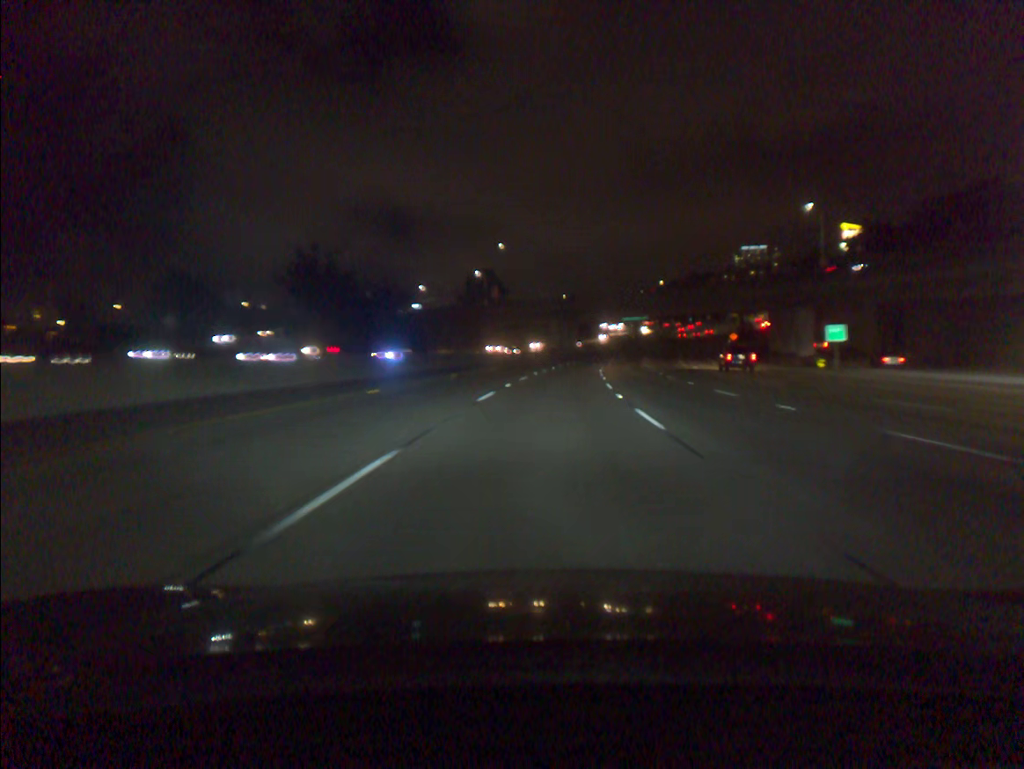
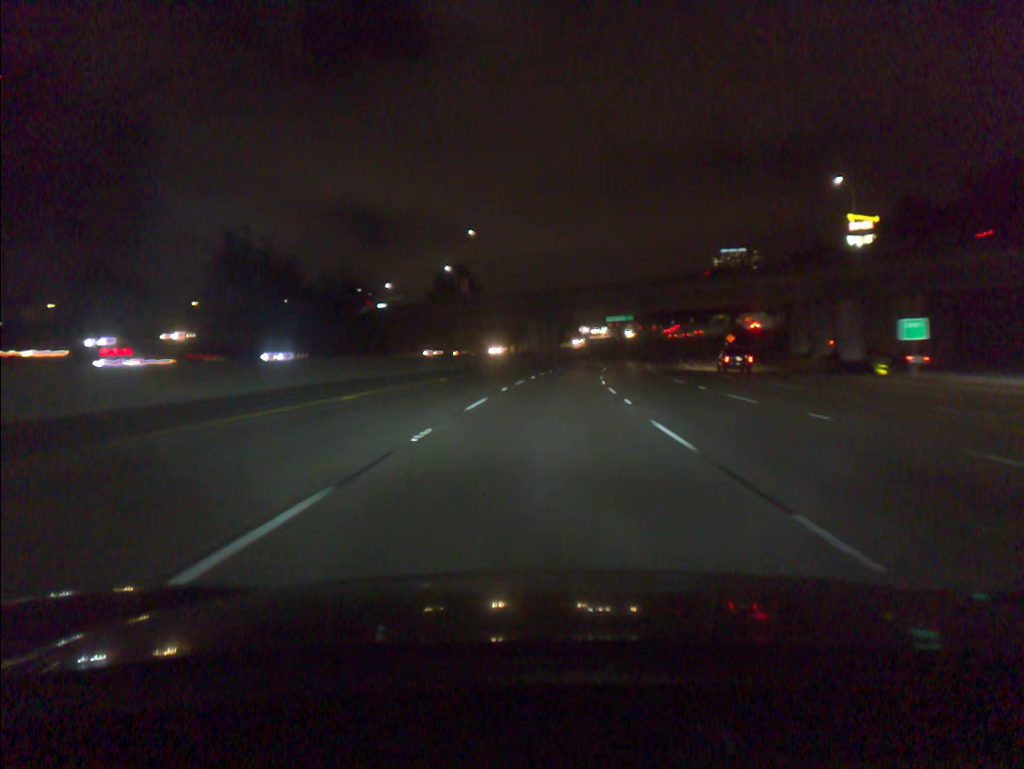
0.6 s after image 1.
(+0.2, +17.3) m; +2°
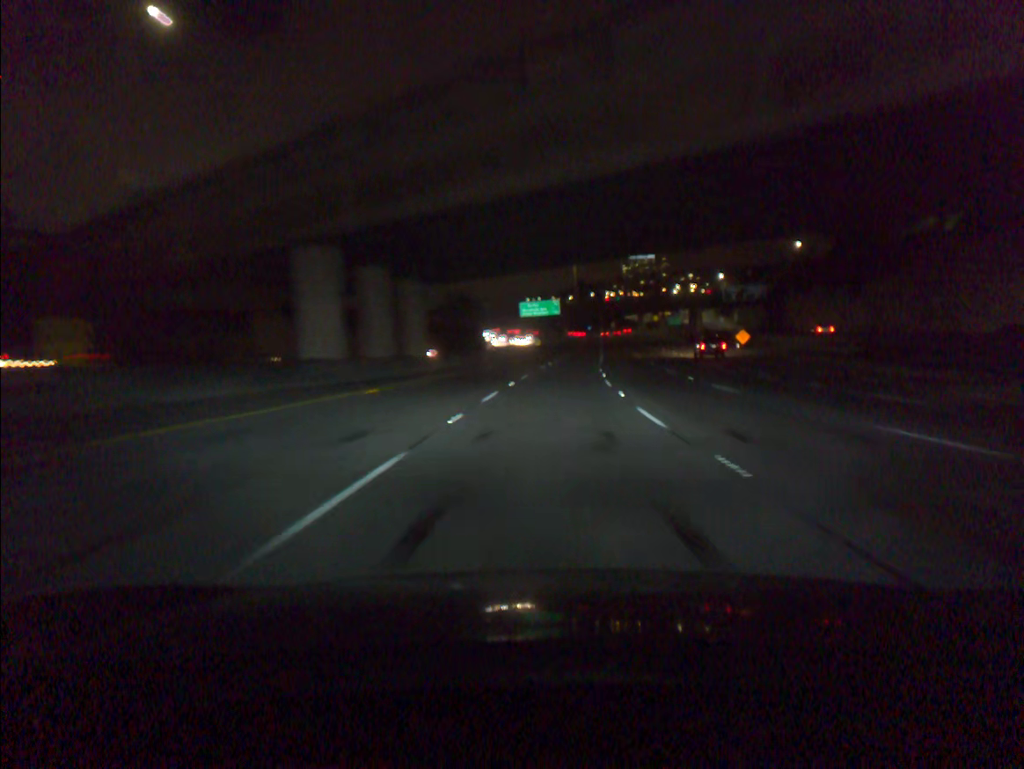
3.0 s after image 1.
(+4.1, +70.4) m; +7°
